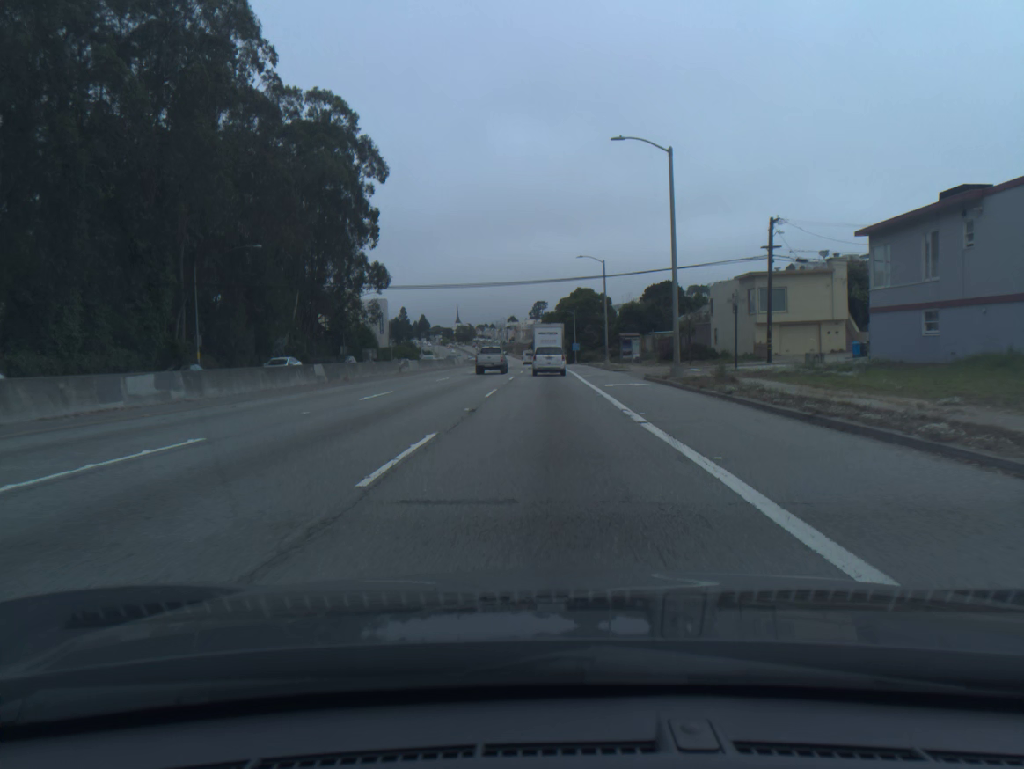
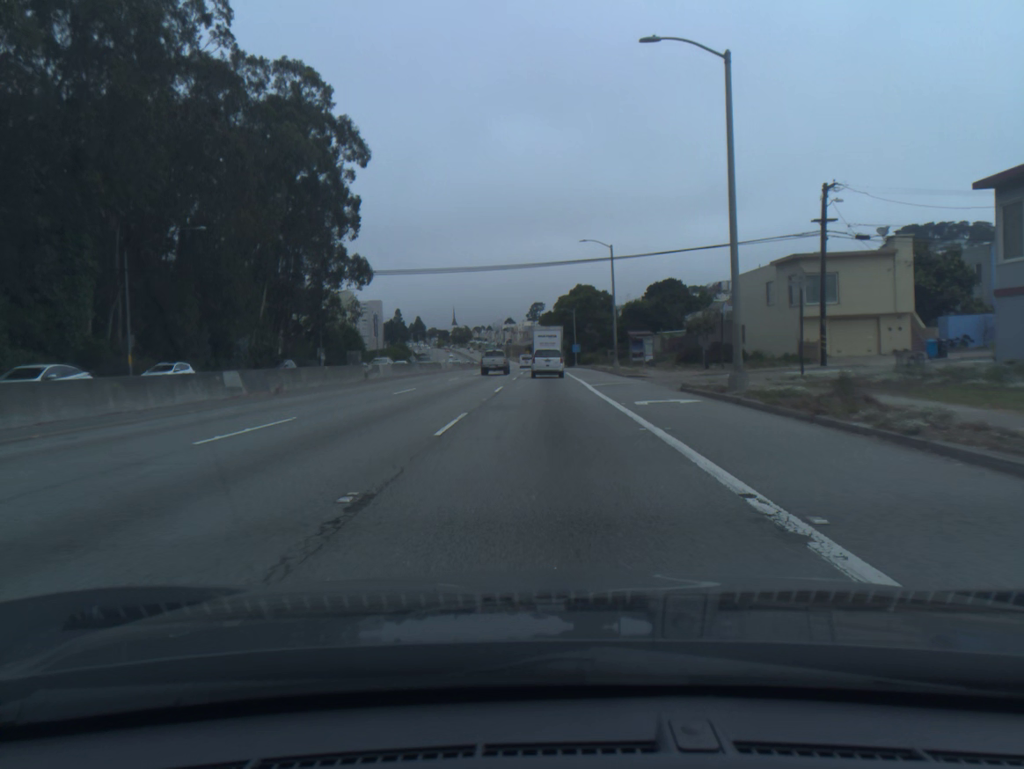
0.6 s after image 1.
(0.0, +10.0) m; 0°
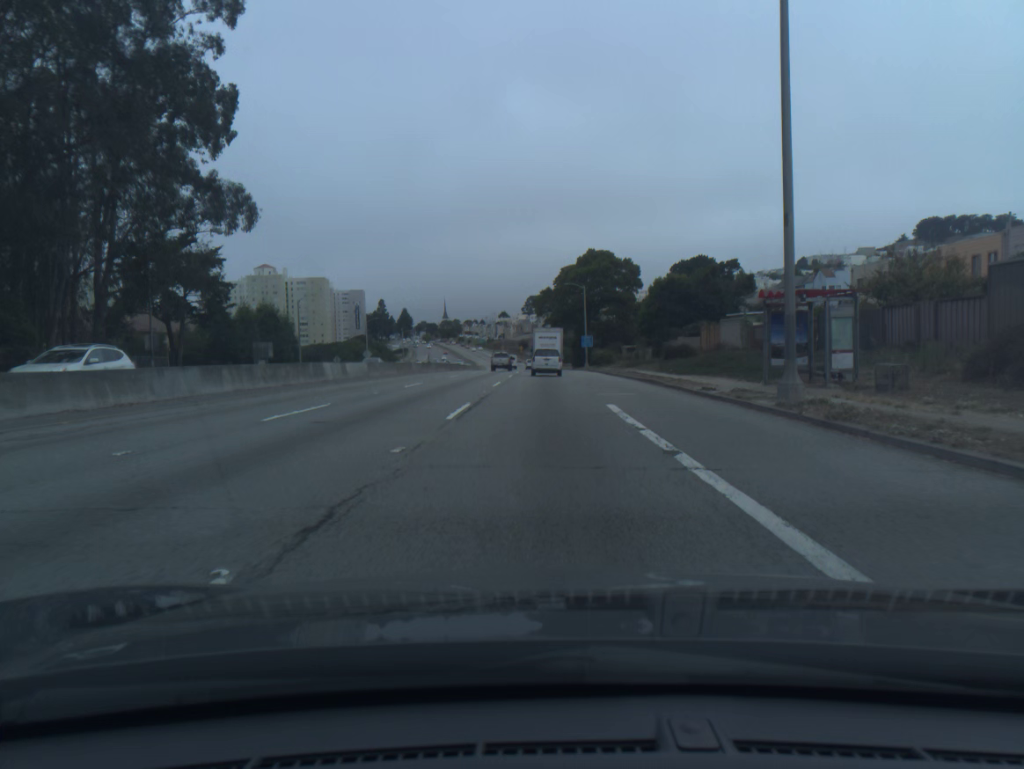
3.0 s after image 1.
(+0.2, +41.3) m; 0°
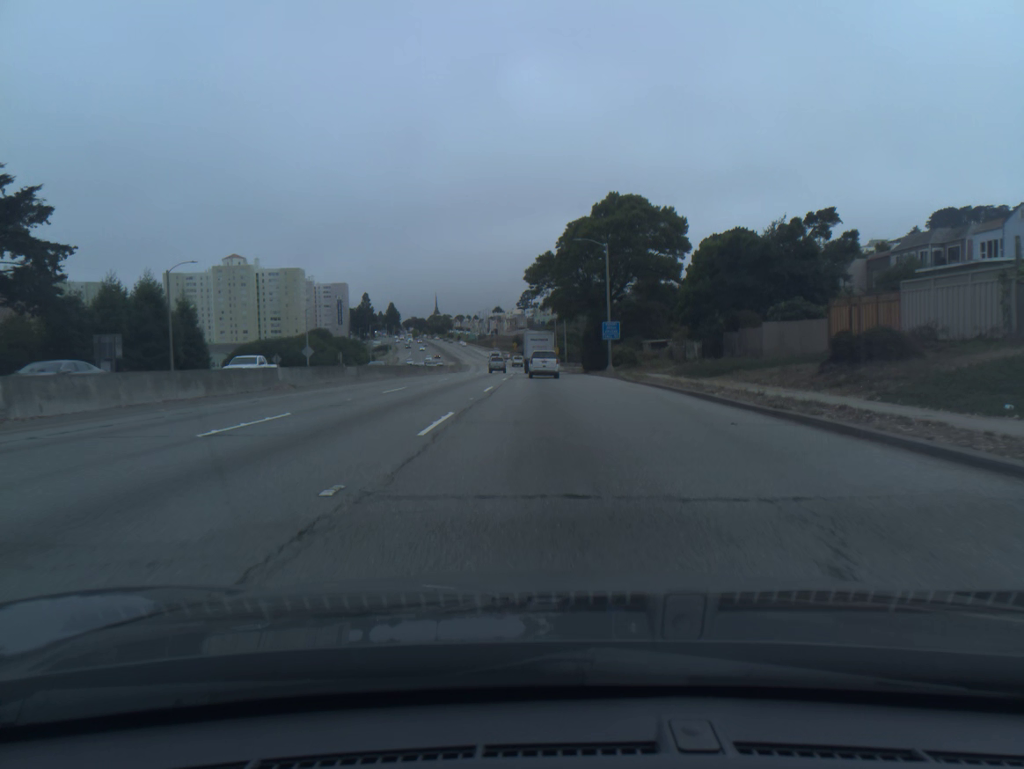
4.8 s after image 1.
(-0.1, +32.3) m; 0°
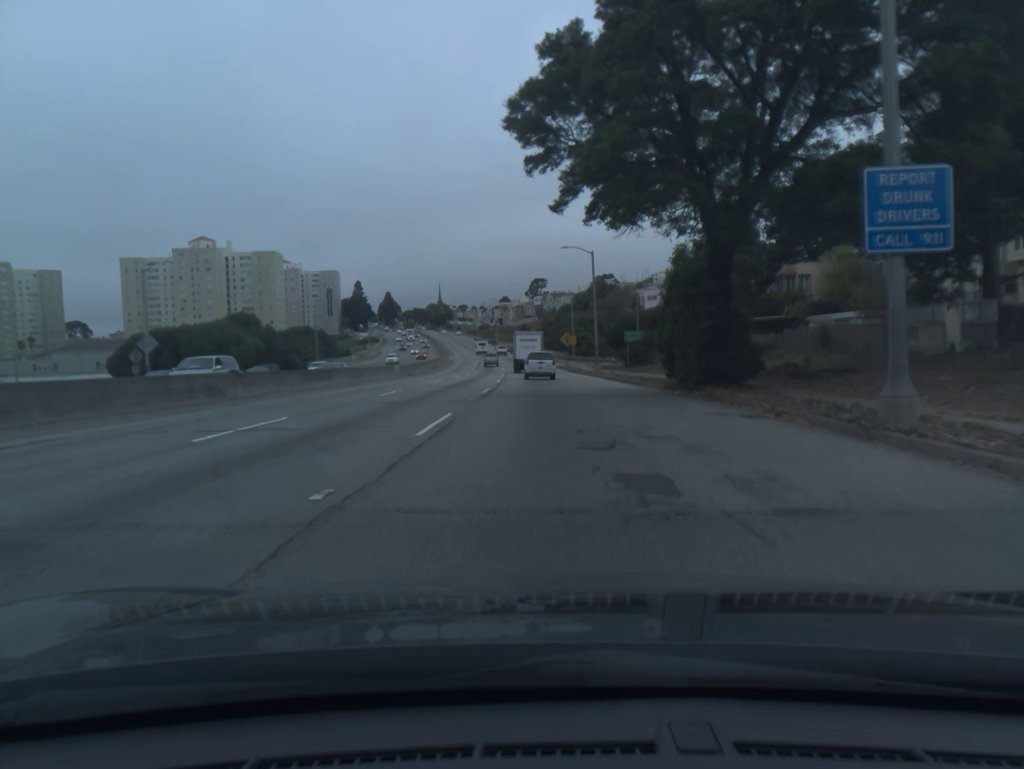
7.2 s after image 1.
(0.0, +44.3) m; -1°
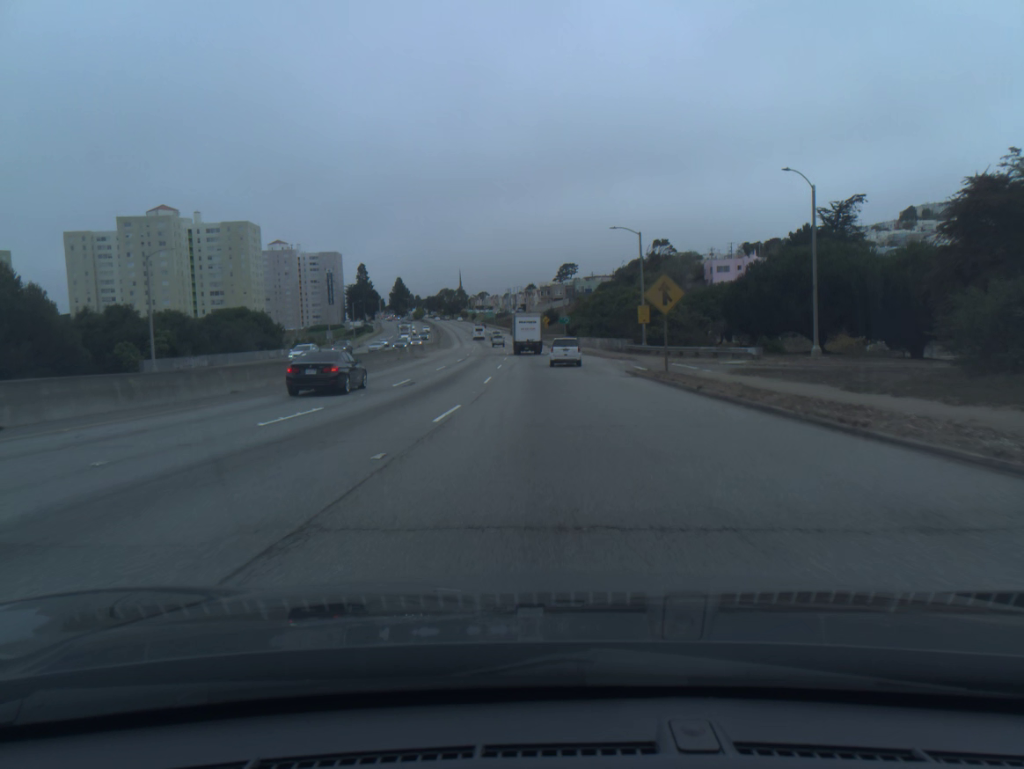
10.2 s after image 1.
(-0.9, +56.7) m; -2°
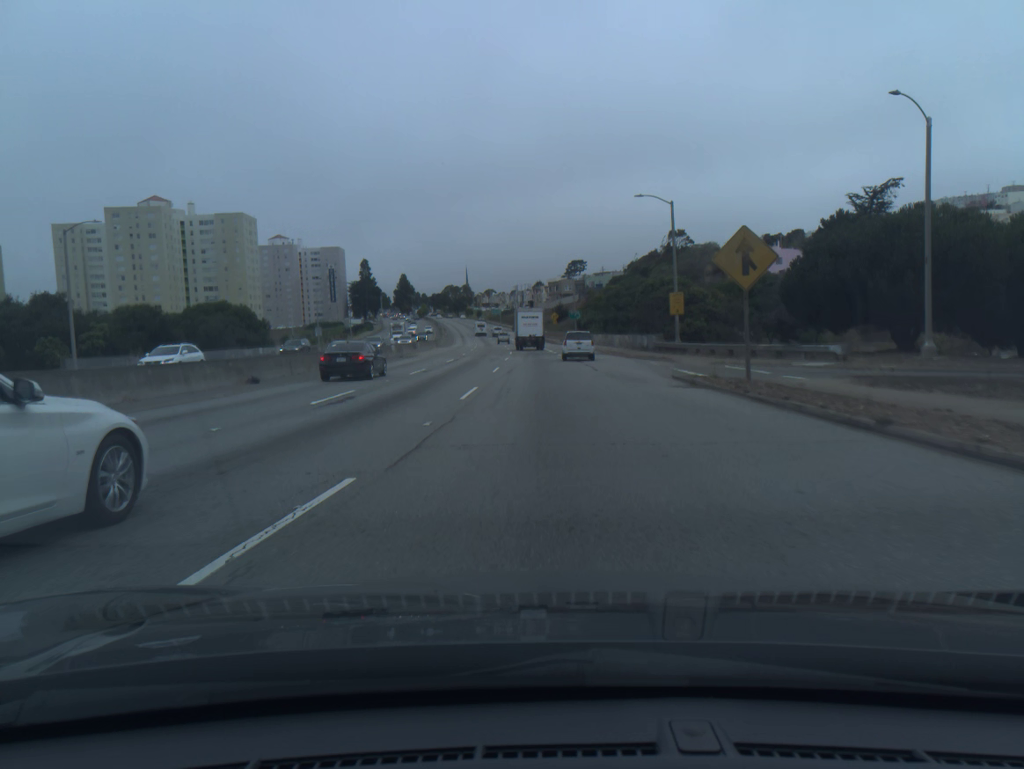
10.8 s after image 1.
(-0.1, +11.4) m; -1°
